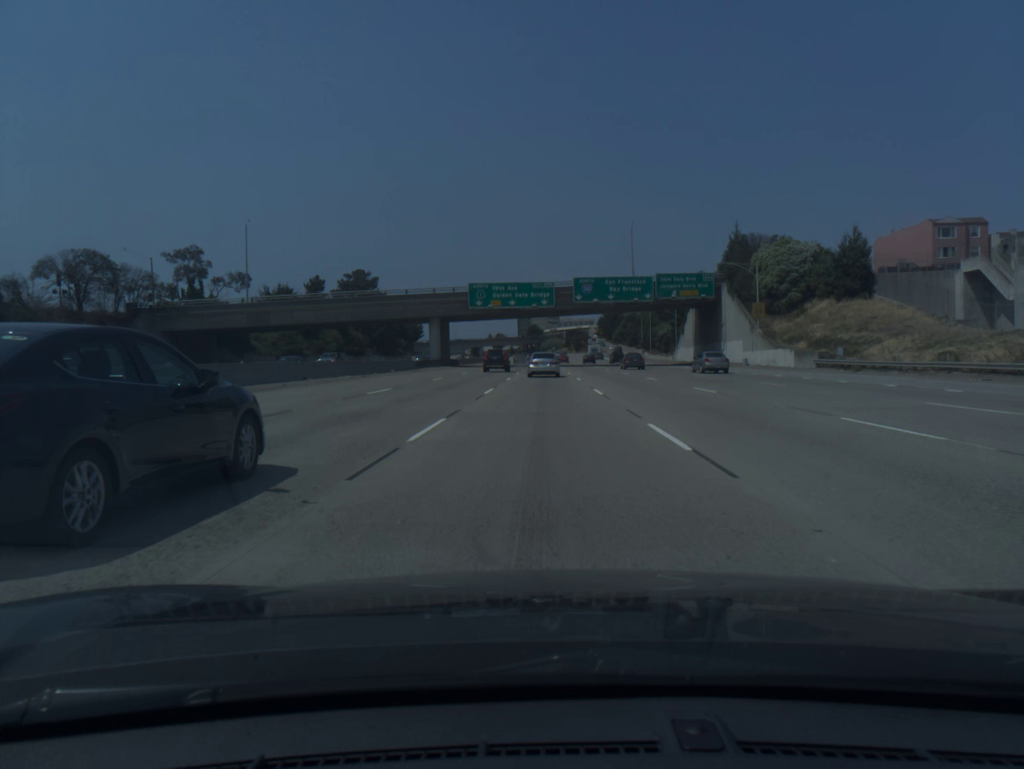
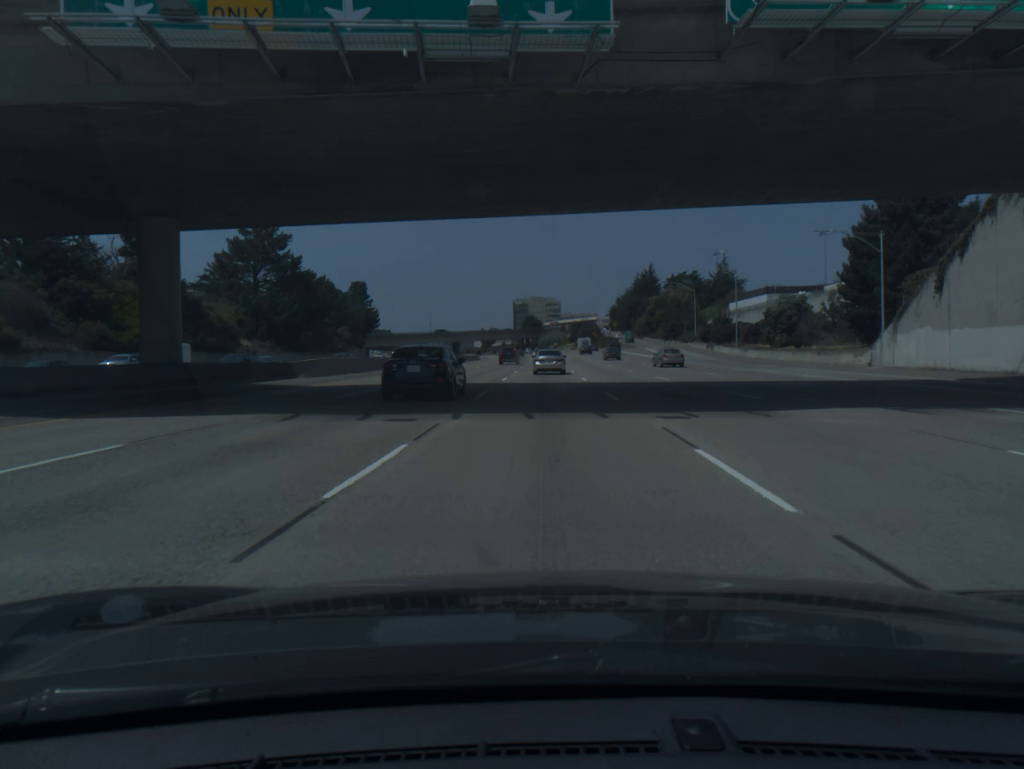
(-0.1, +75.5) m; 0°
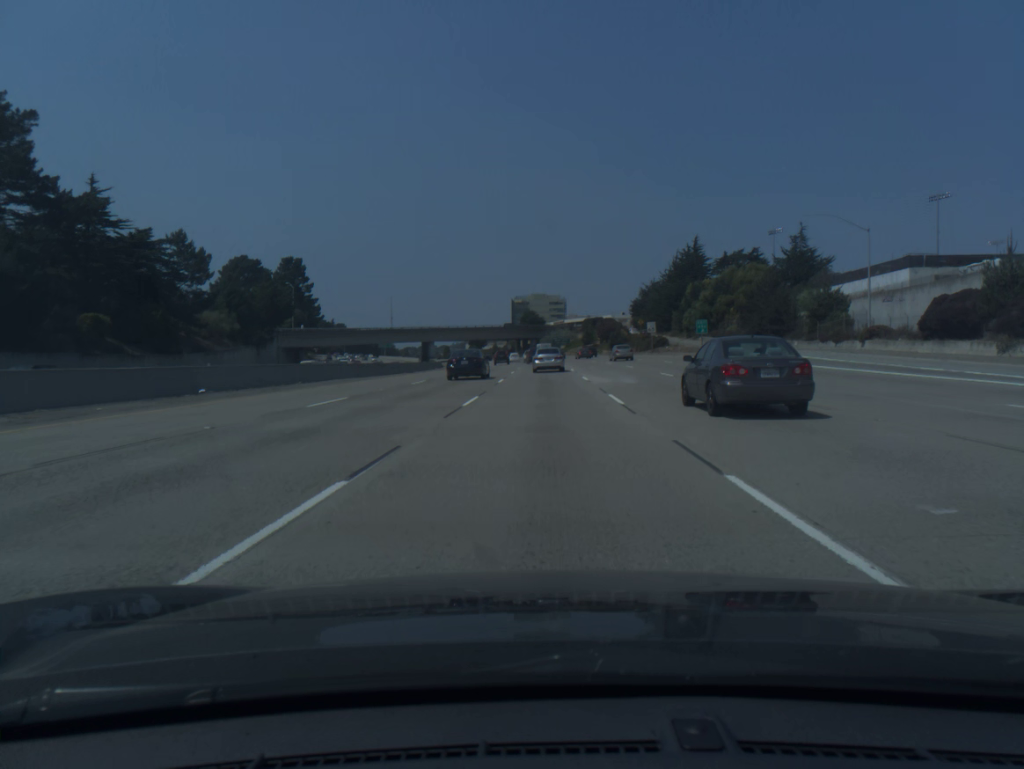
(+0.1, +73.8) m; 0°
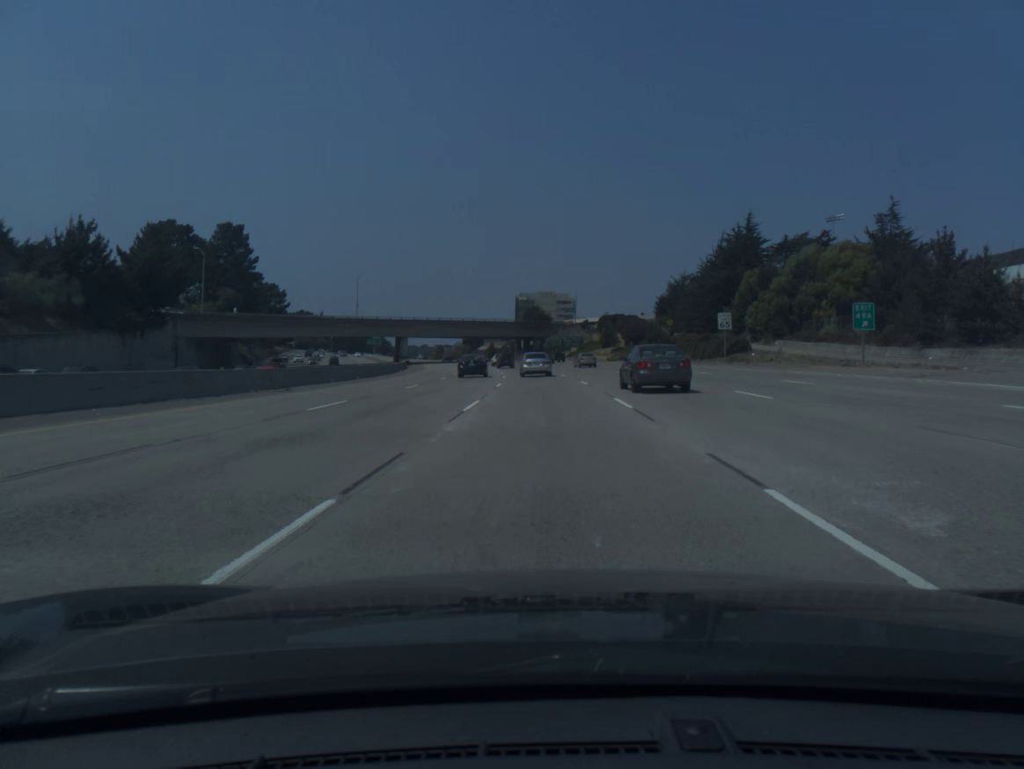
(-0.1, +43.4) m; -1°
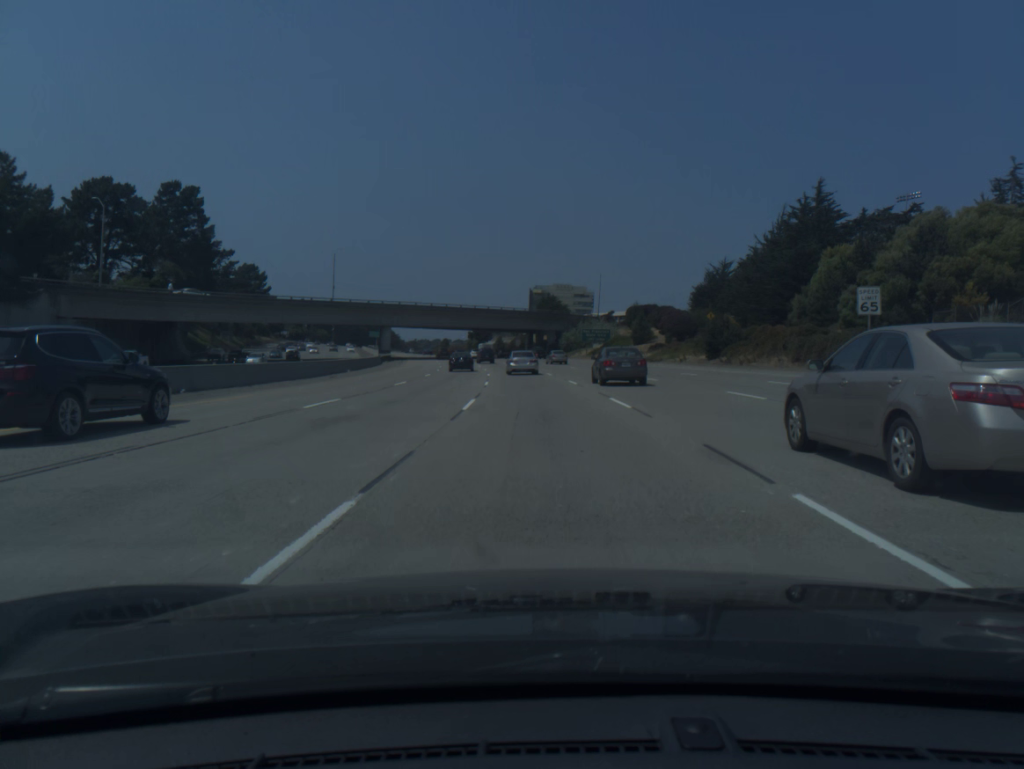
(-0.2, +28.8) m; -1°
